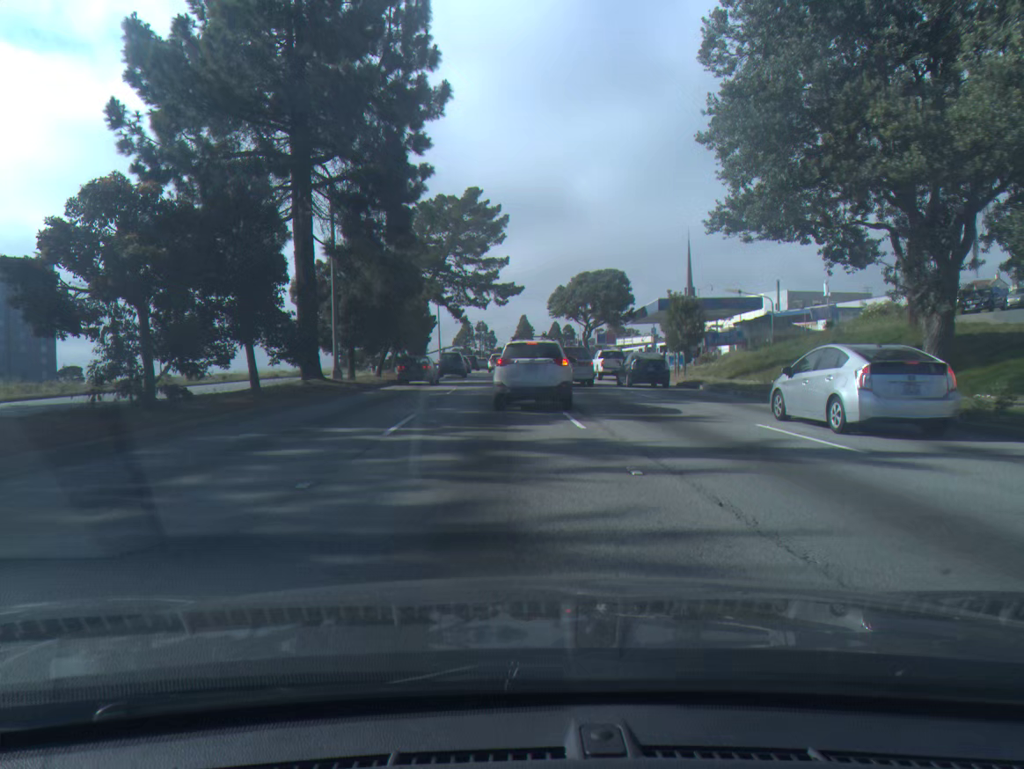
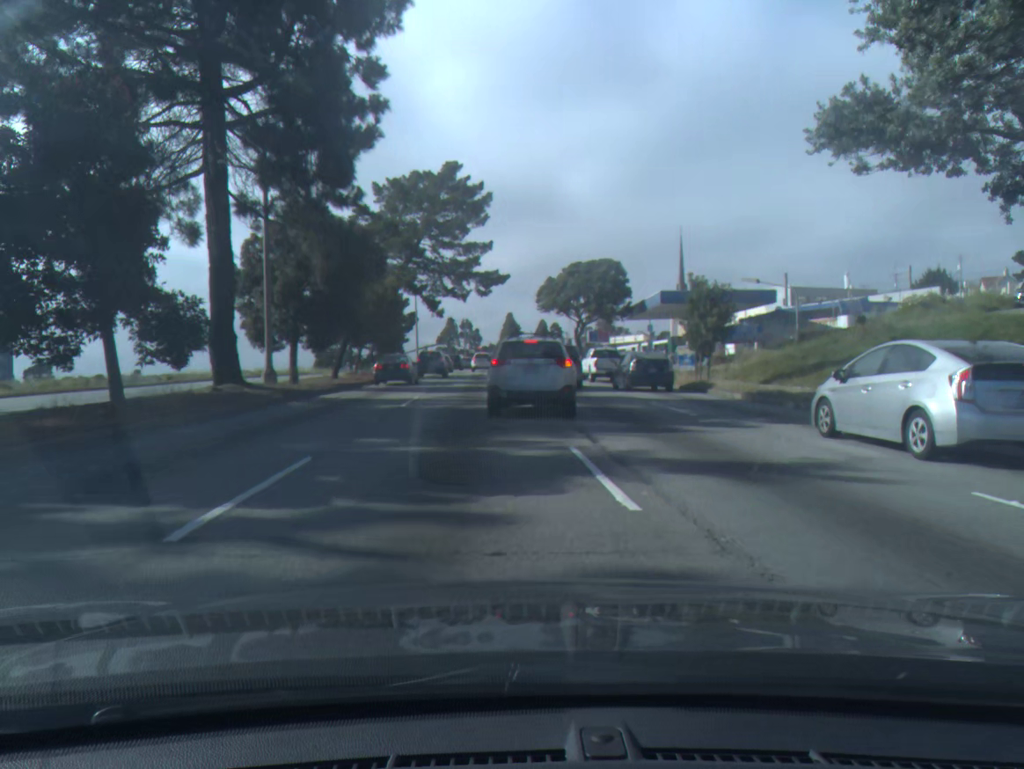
(+0.1, +7.3) m; +1°
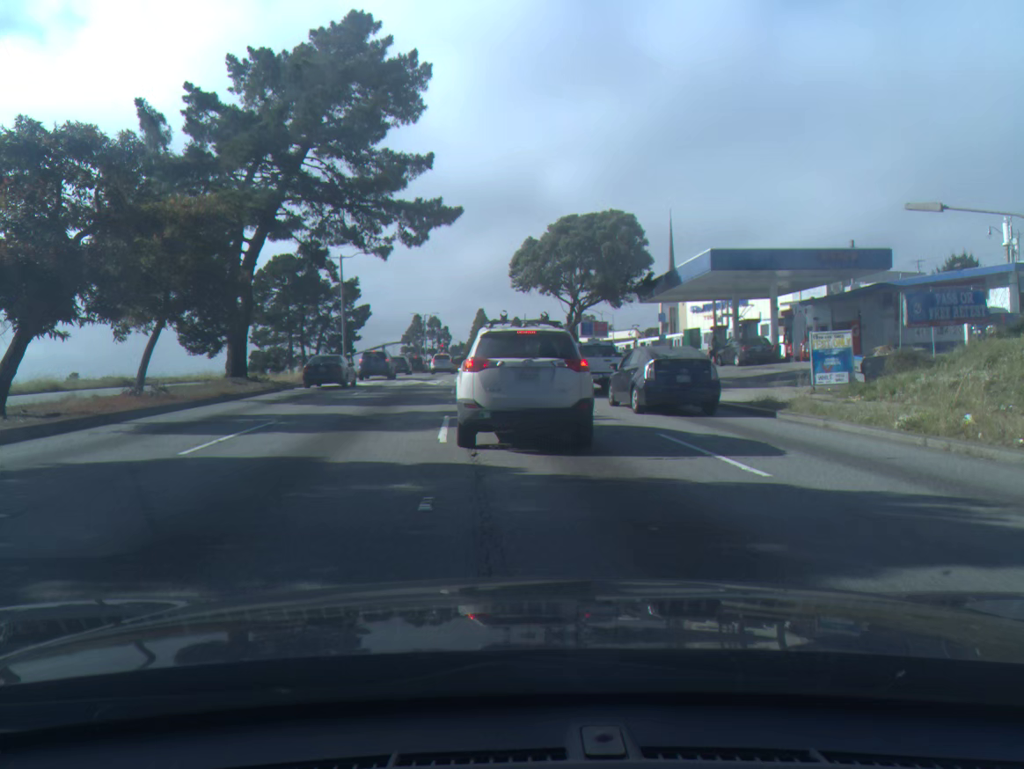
(+0.4, +23.9) m; +2°
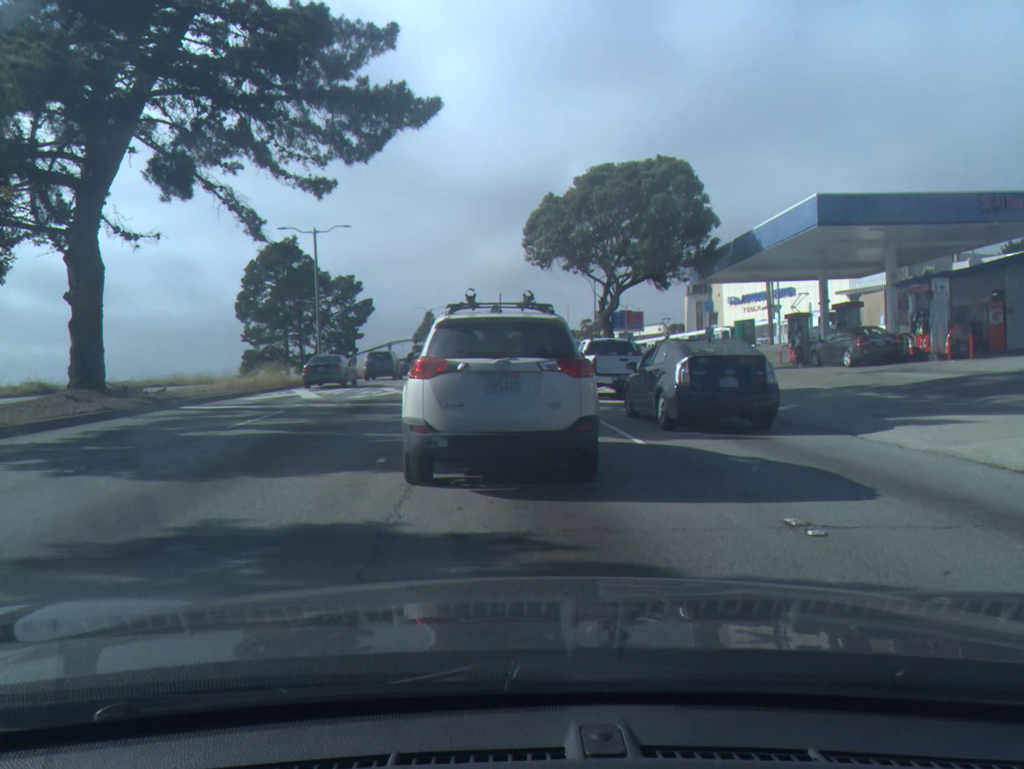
(-0.1, +12.1) m; -1°
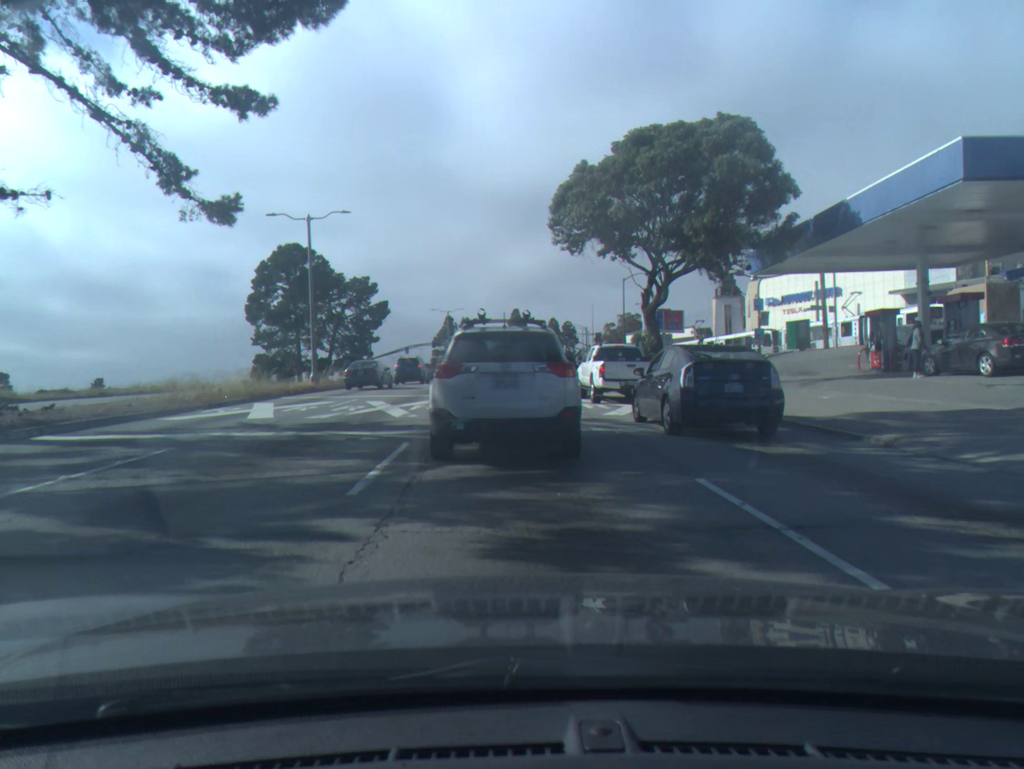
(-0.1, +7.1) m; -2°
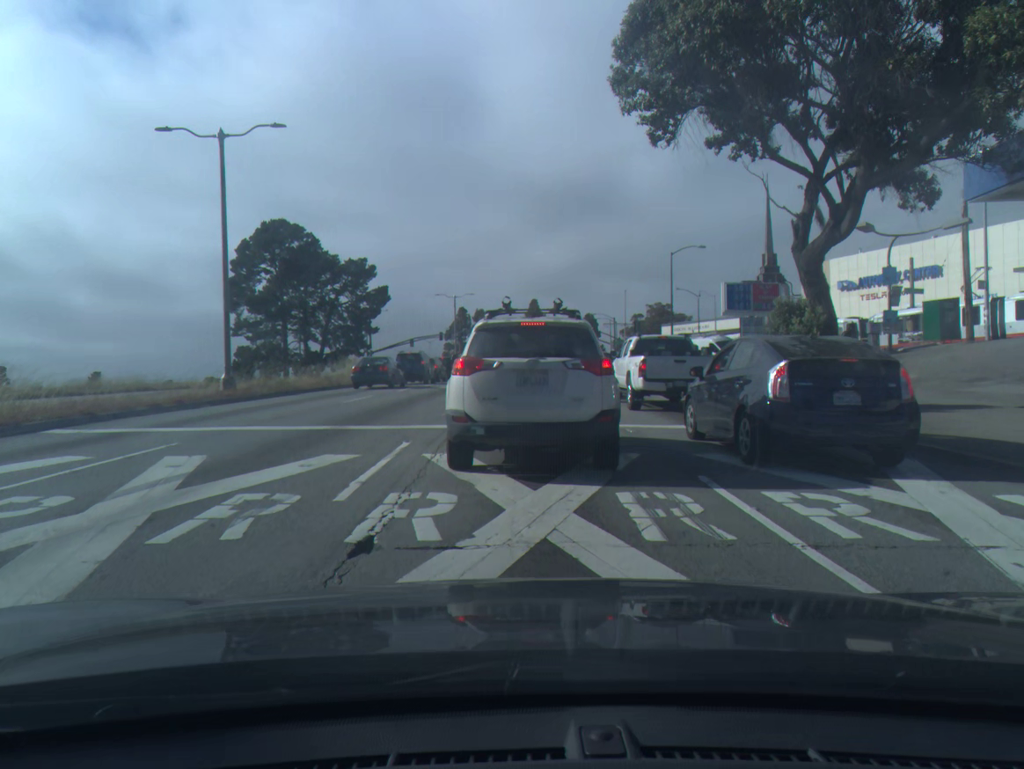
(-0.2, +14.8) m; -1°
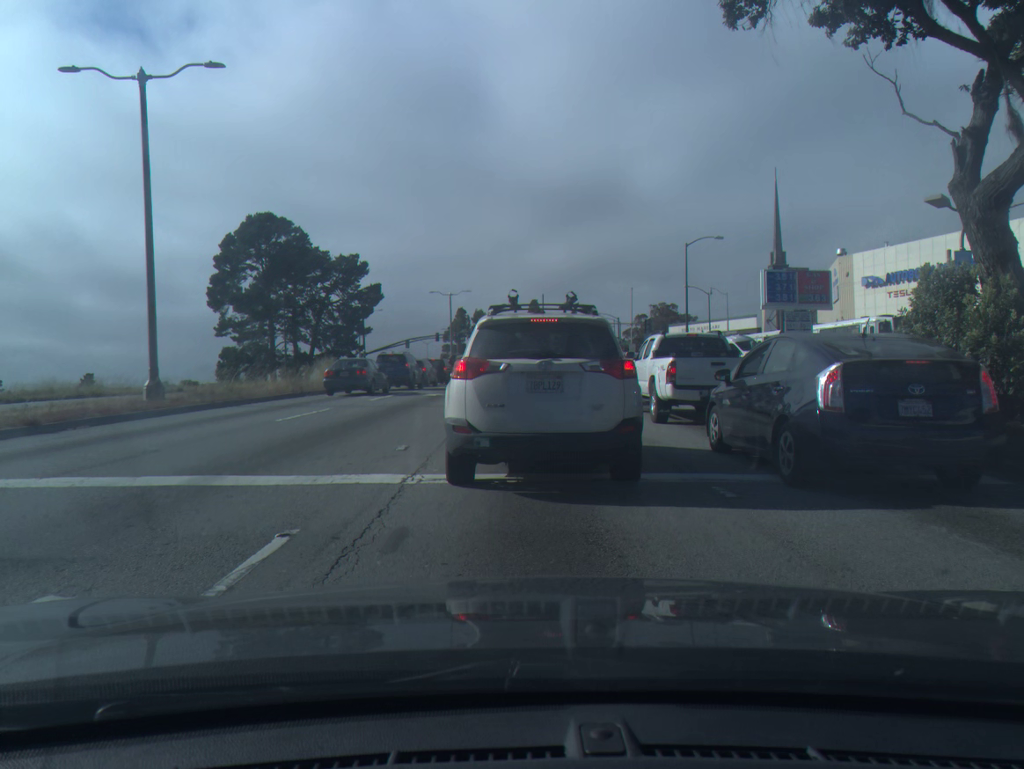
(0.0, +5.9) m; 0°
